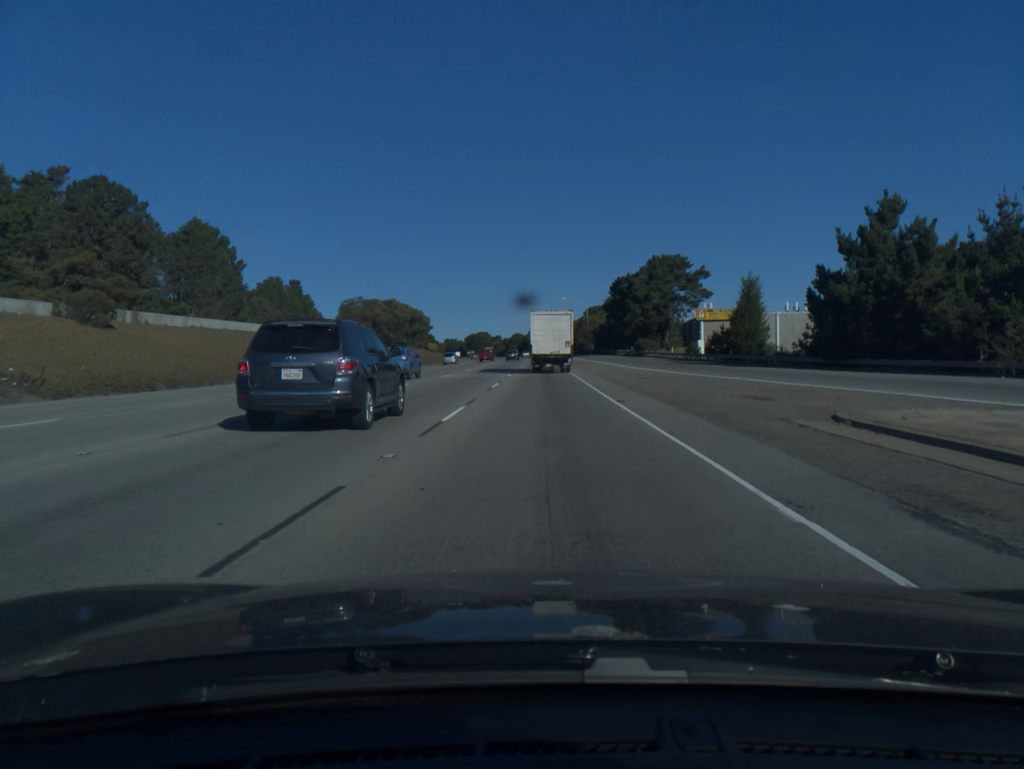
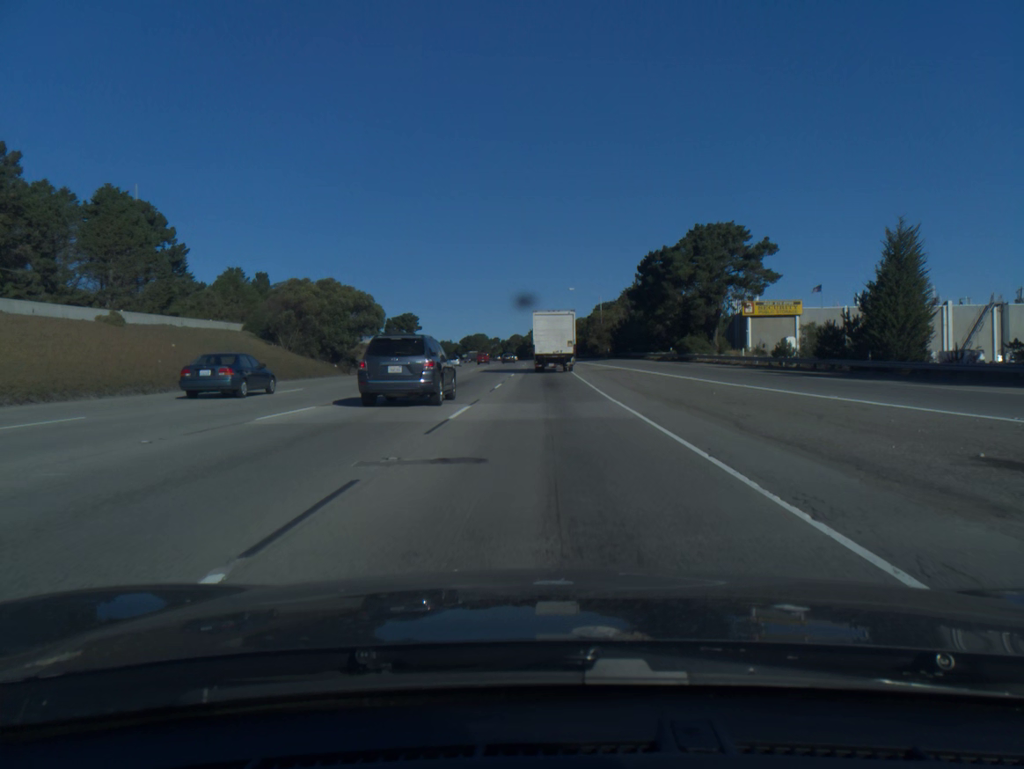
(0.0, +28.6) m; 0°
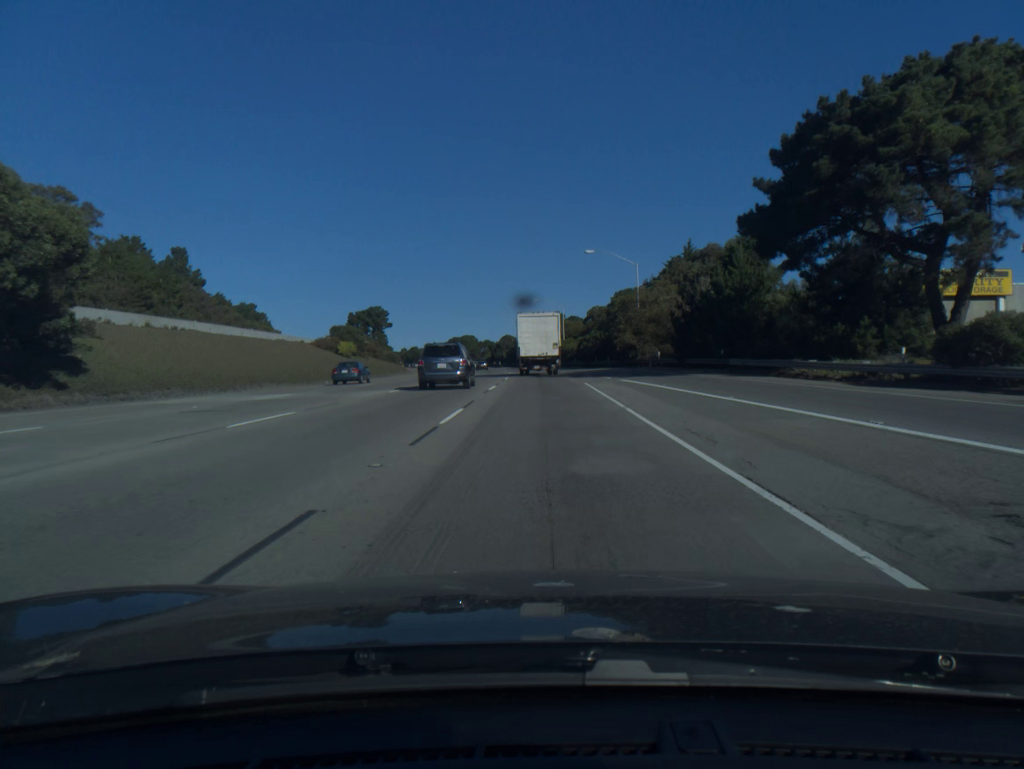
(+0.1, +44.9) m; 0°
